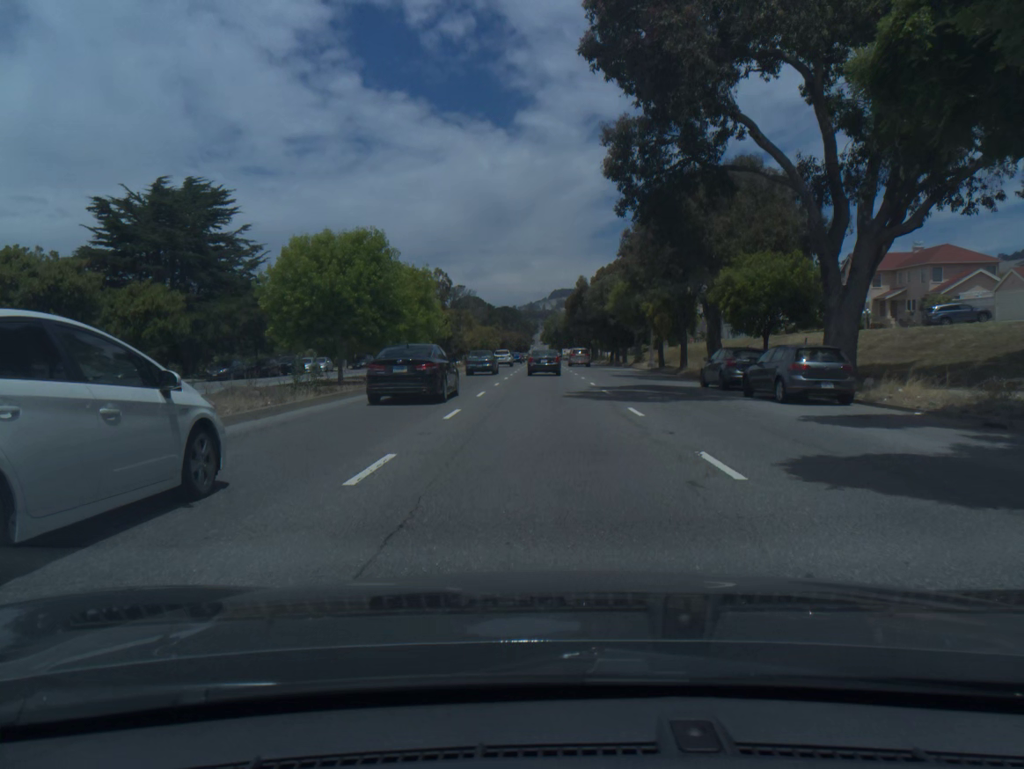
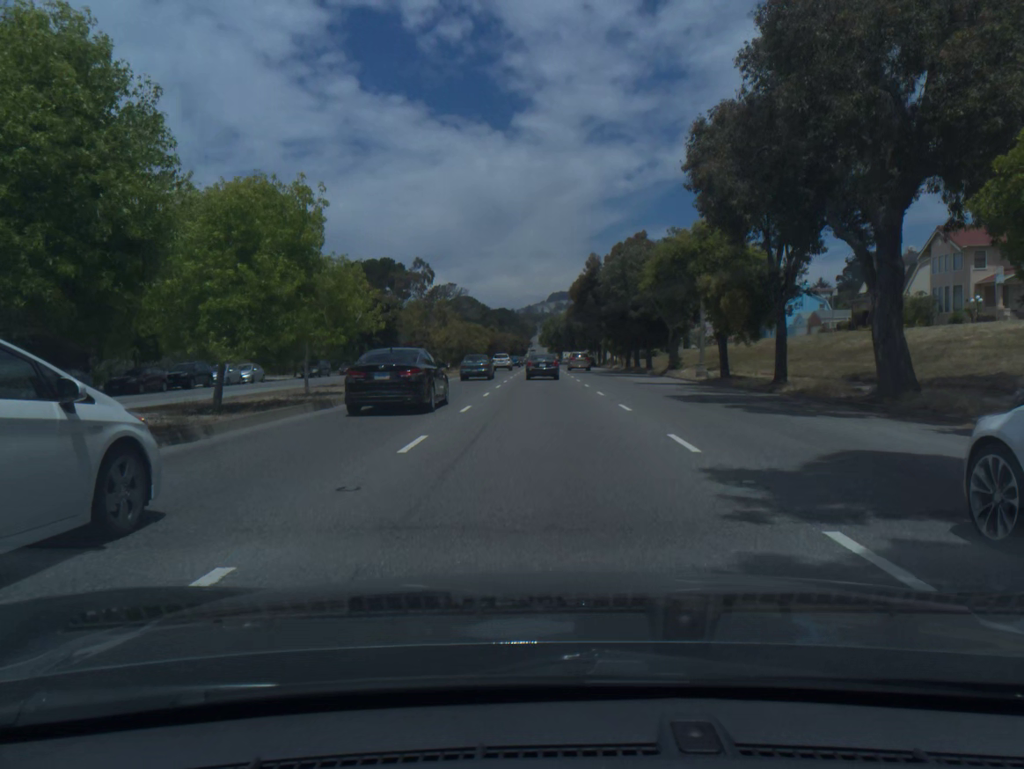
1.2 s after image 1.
(0.0, +19.2) m; 0°
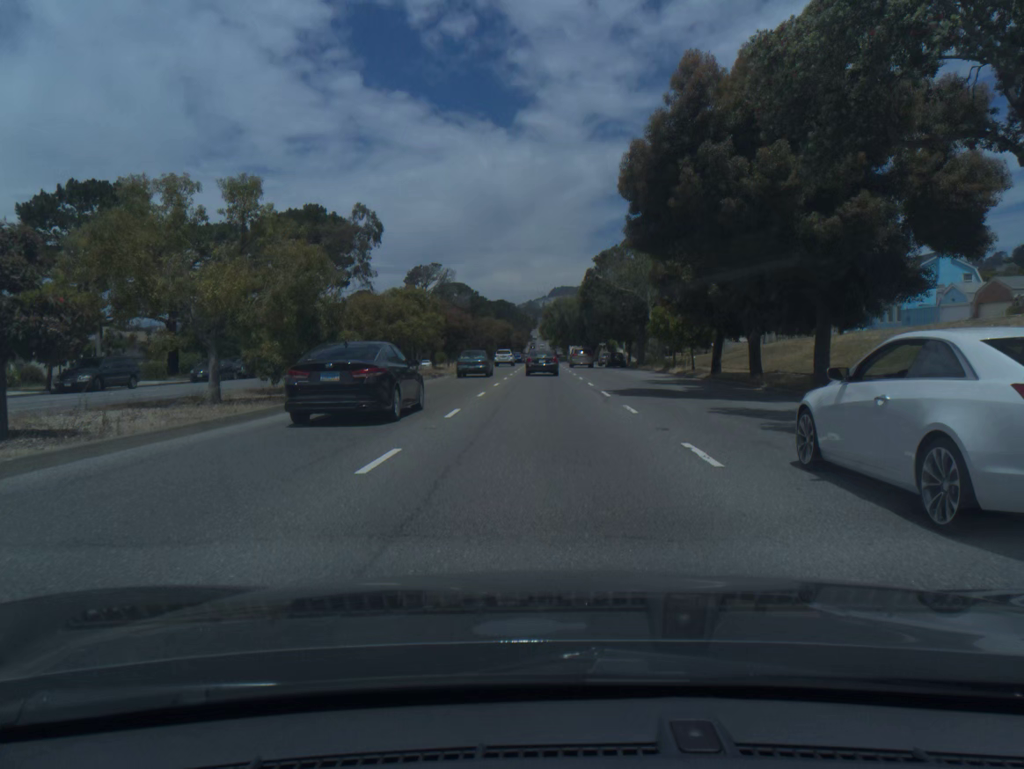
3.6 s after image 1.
(0.0, +38.4) m; 0°
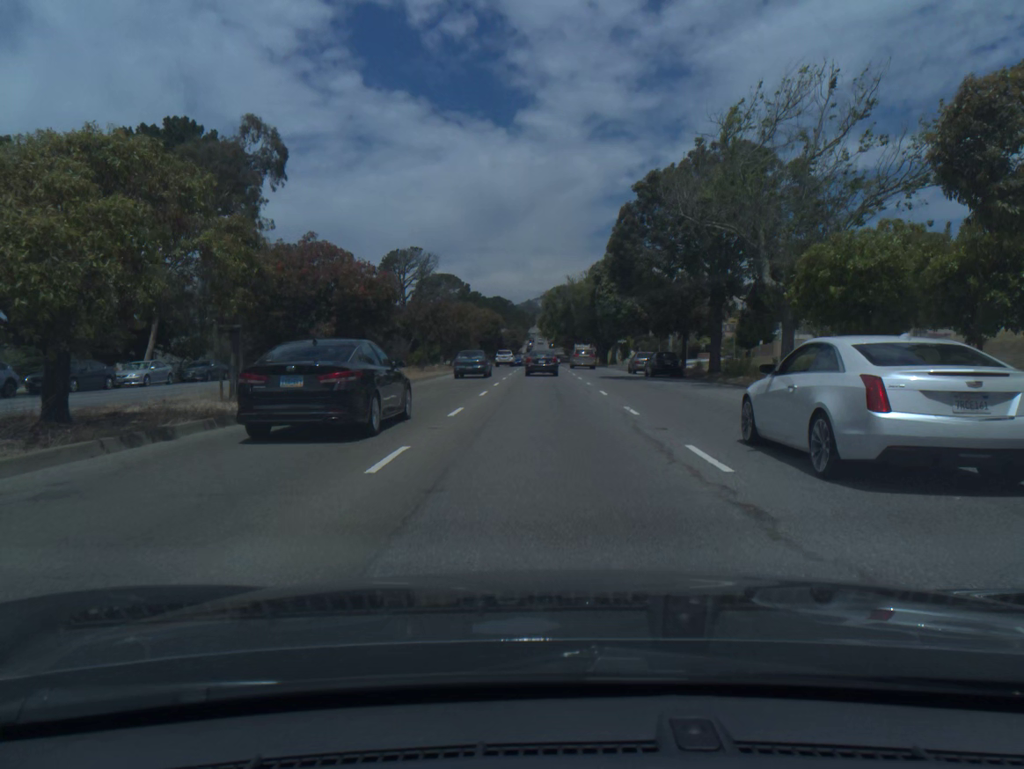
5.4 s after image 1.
(0.0, +28.8) m; 0°
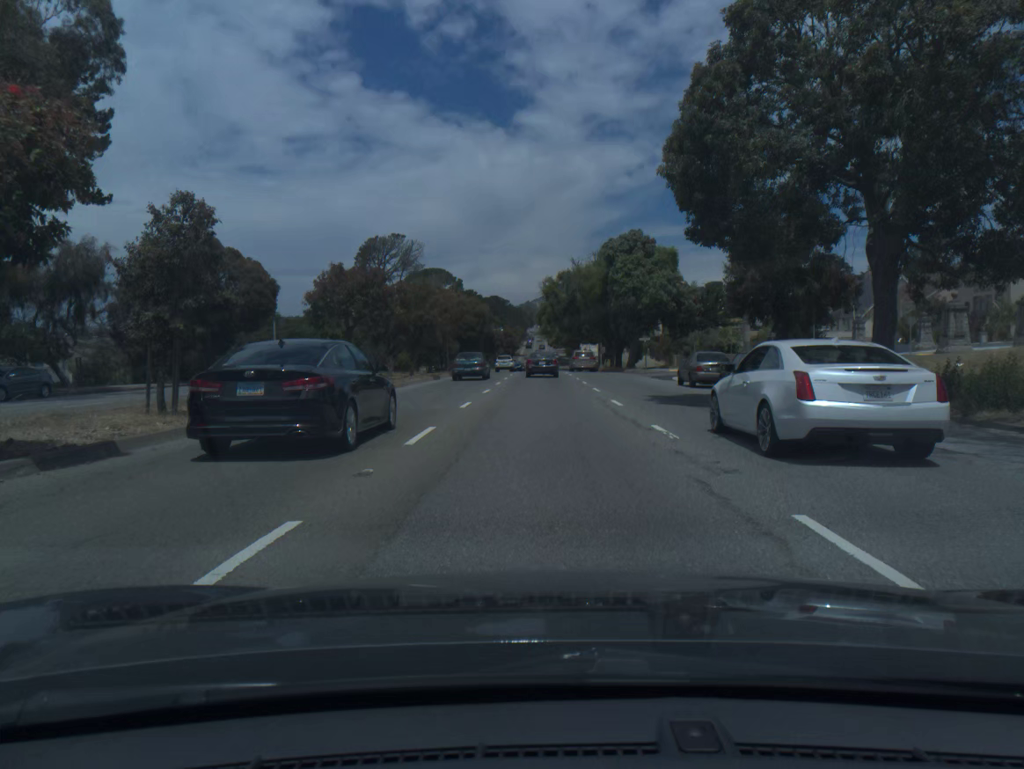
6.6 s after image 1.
(0.0, +19.2) m; 0°
